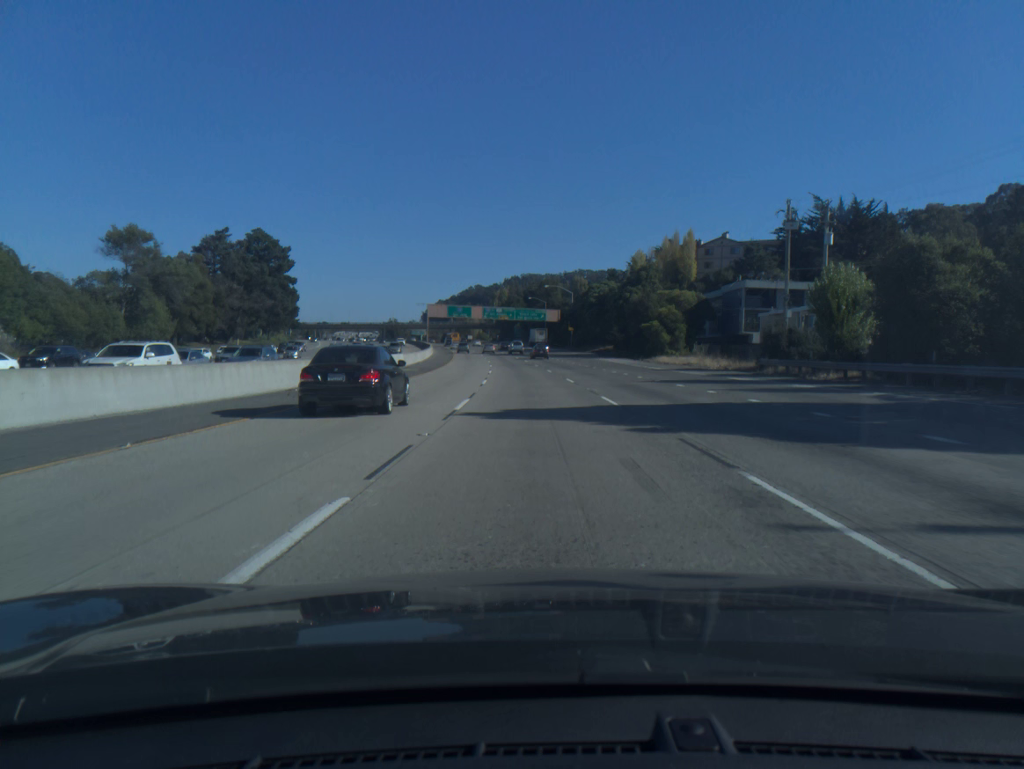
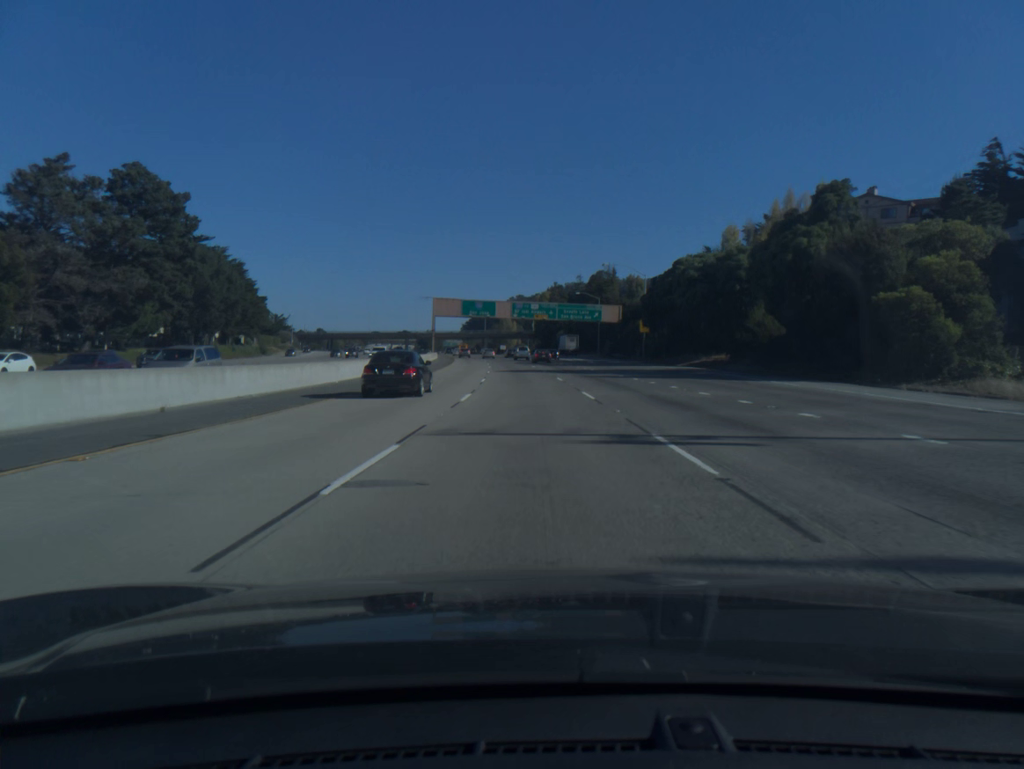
(-1.5, +53.2) m; -3°
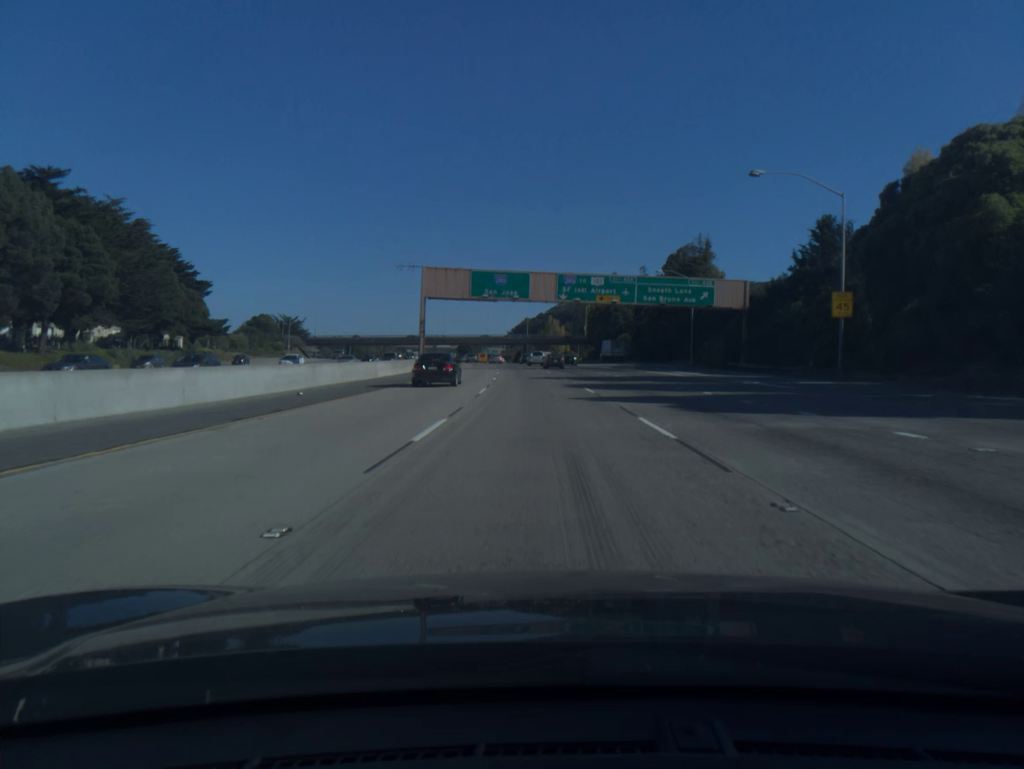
(-1.6, +53.0) m; -3°
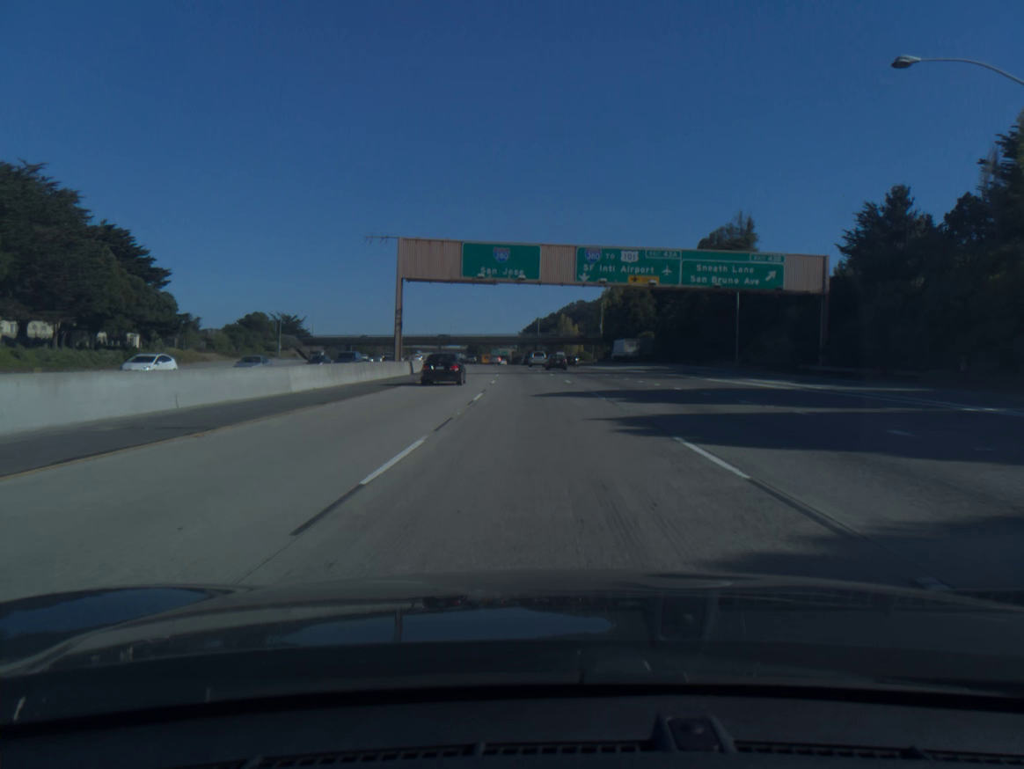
(-0.1, +17.6) m; -1°
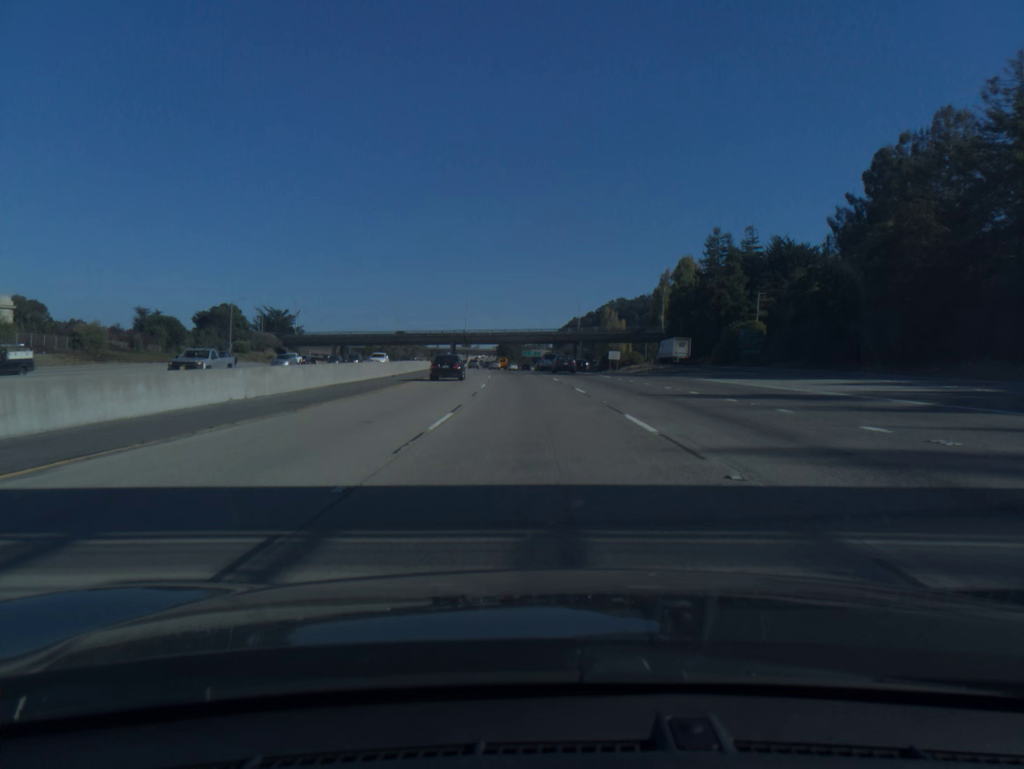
(-1.1, +52.7) m; -3°
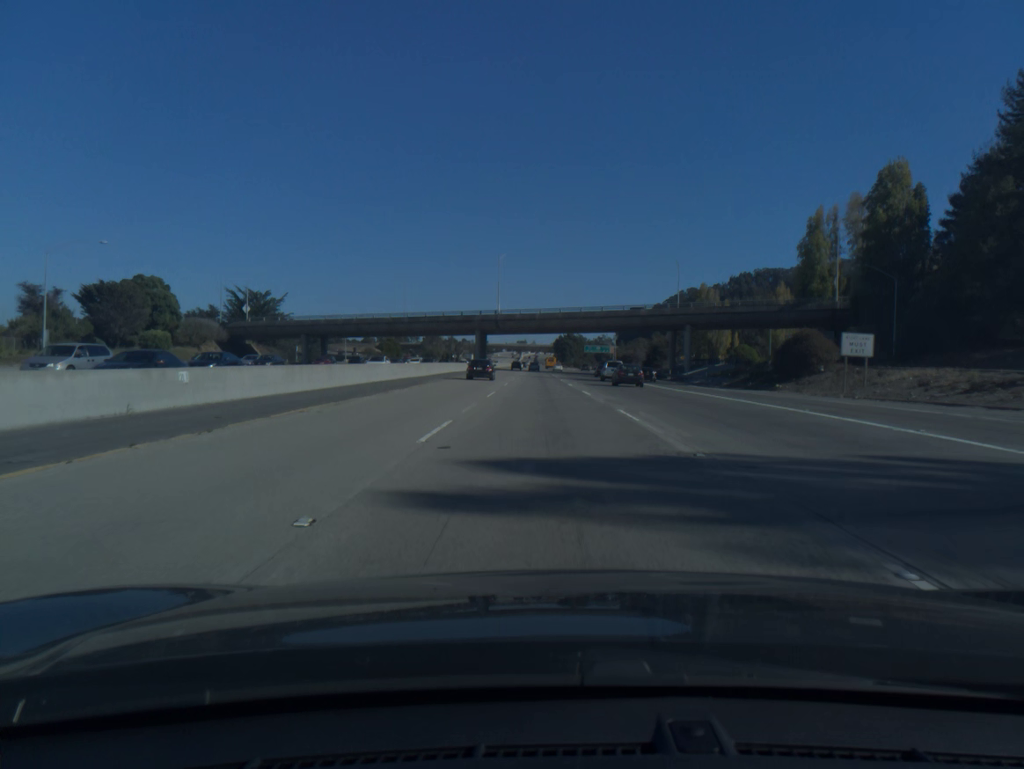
(-2.8, +70.9) m; -4°
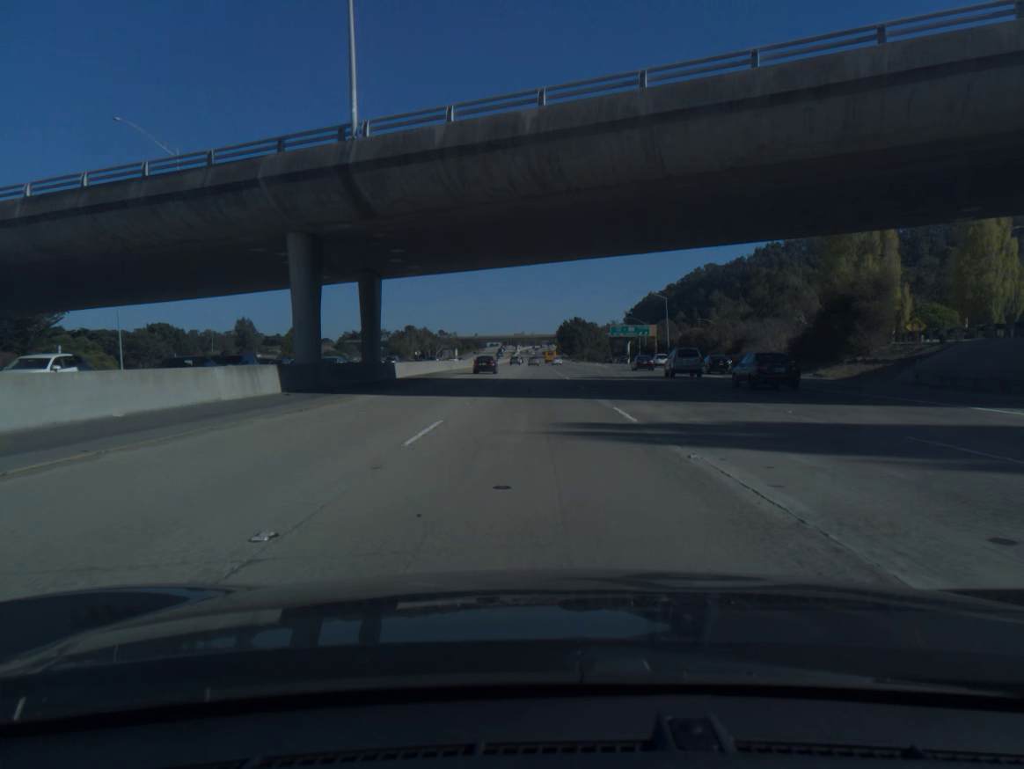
(-0.4, +89.6) m; 0°
